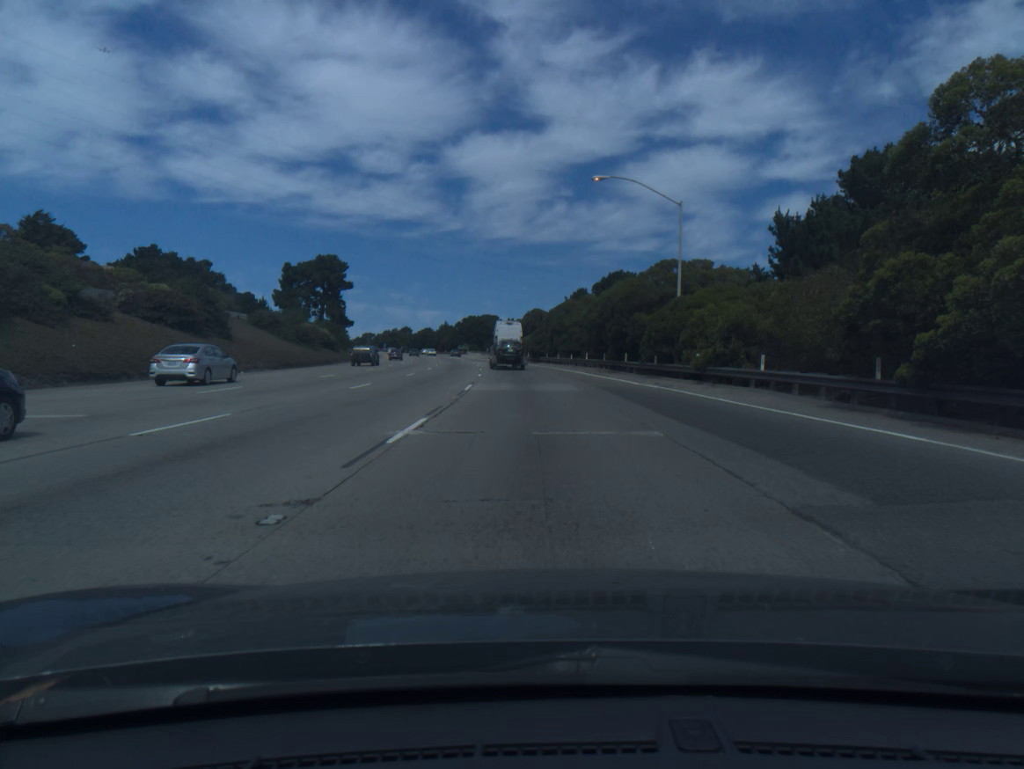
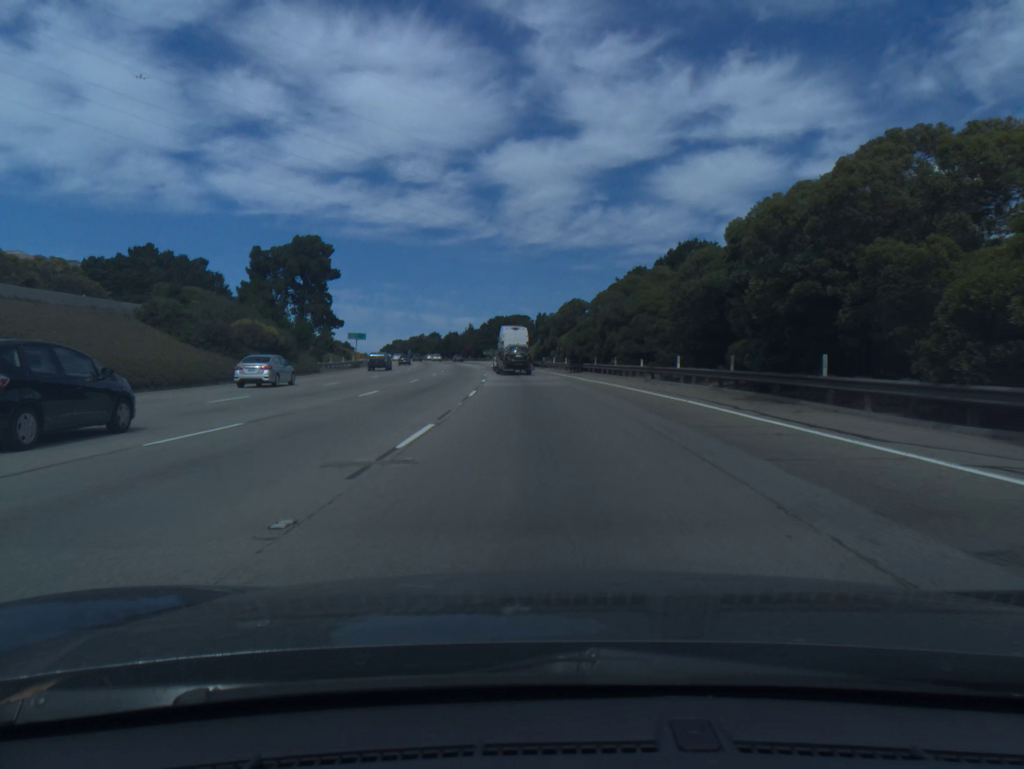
(-0.6, +29.1) m; -3°
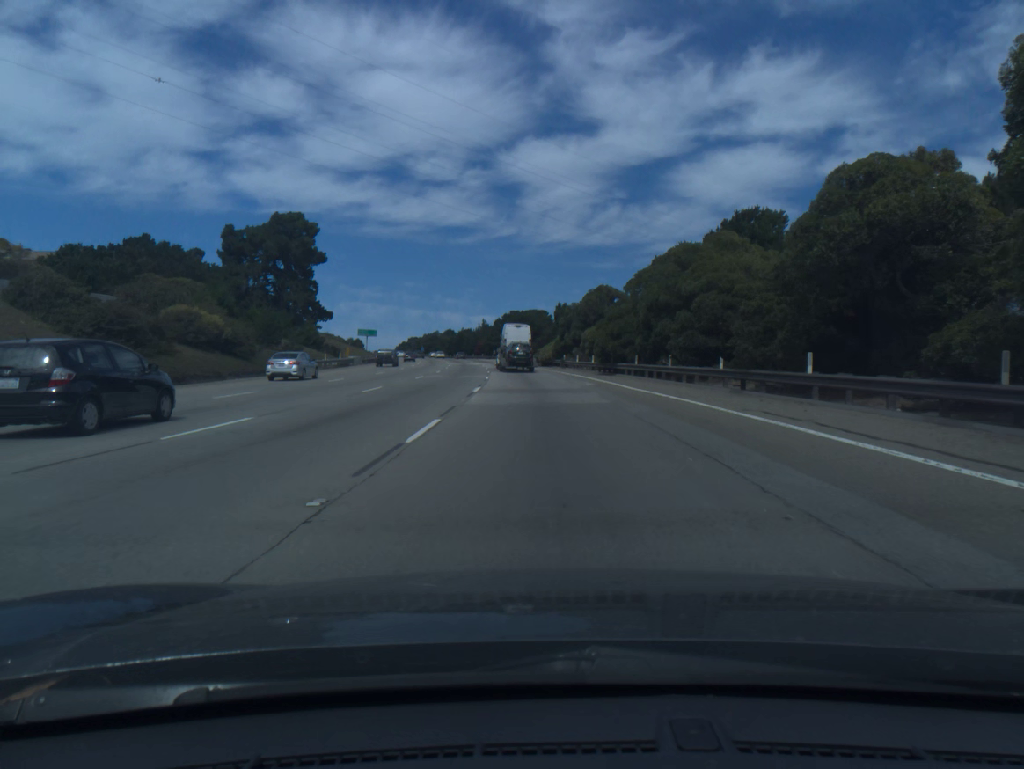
(-0.2, +14.6) m; -1°
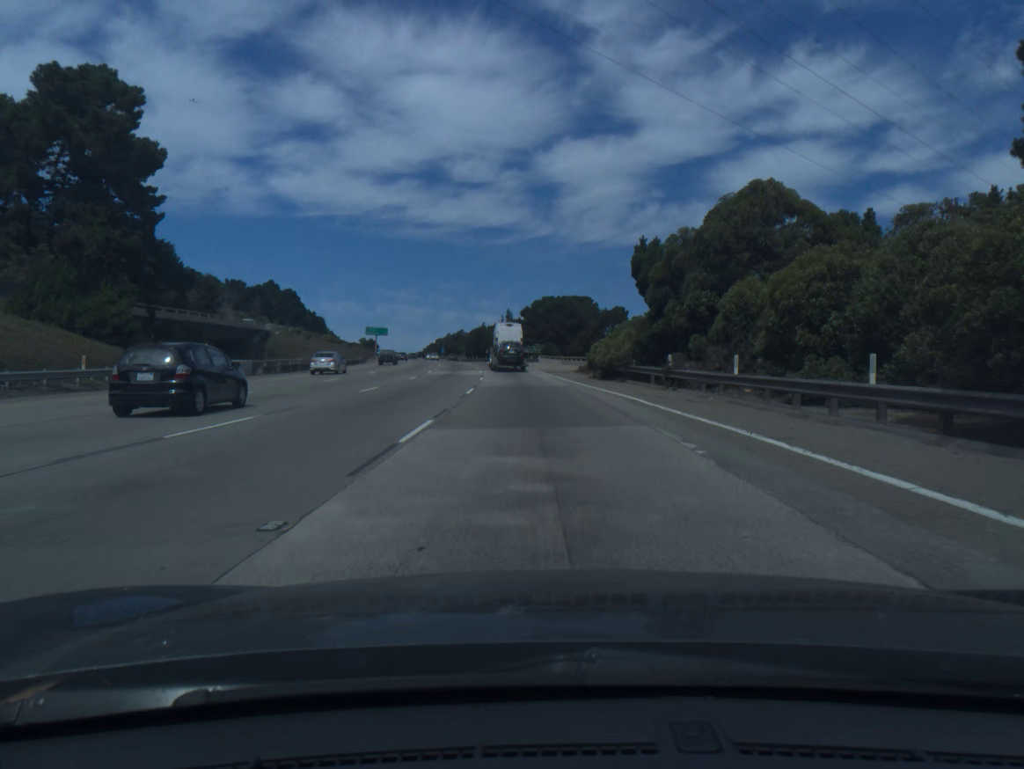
(-1.0, +43.7) m; -2°
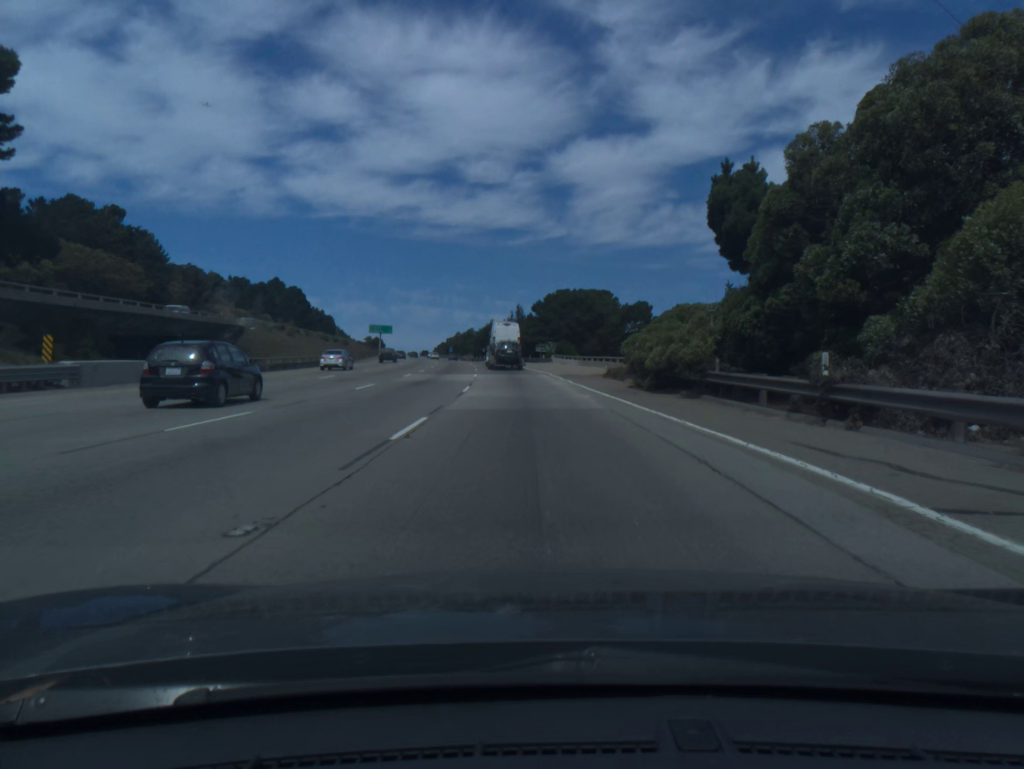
(-0.1, +14.6) m; -1°
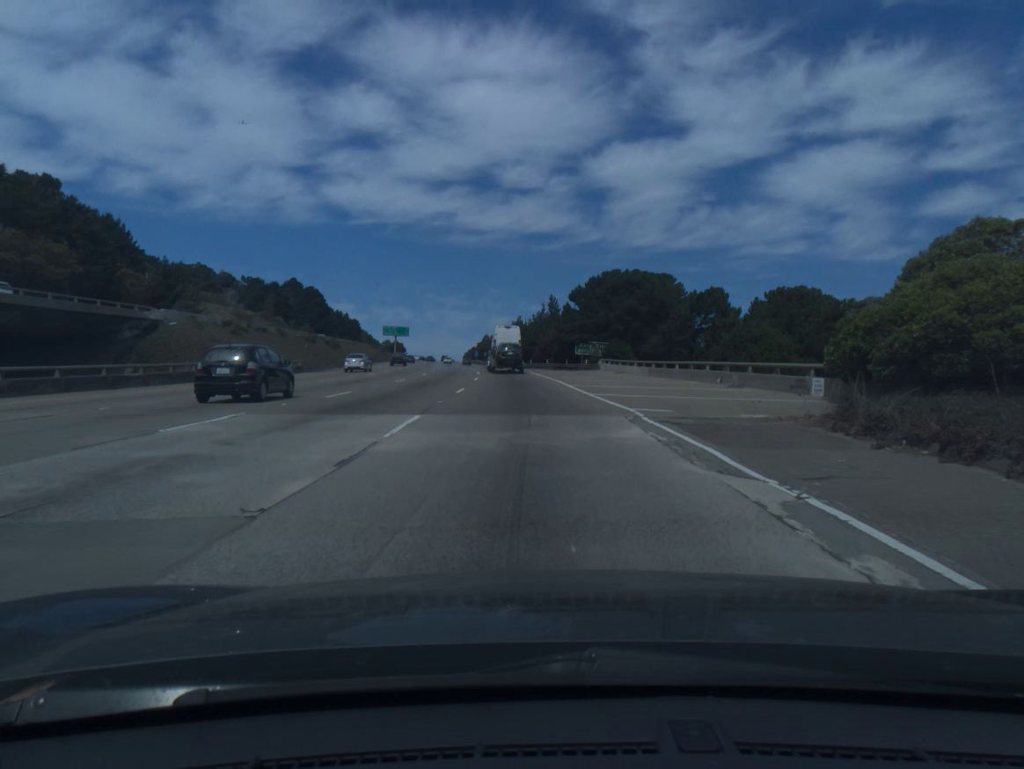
(-0.6, +29.2) m; -2°
